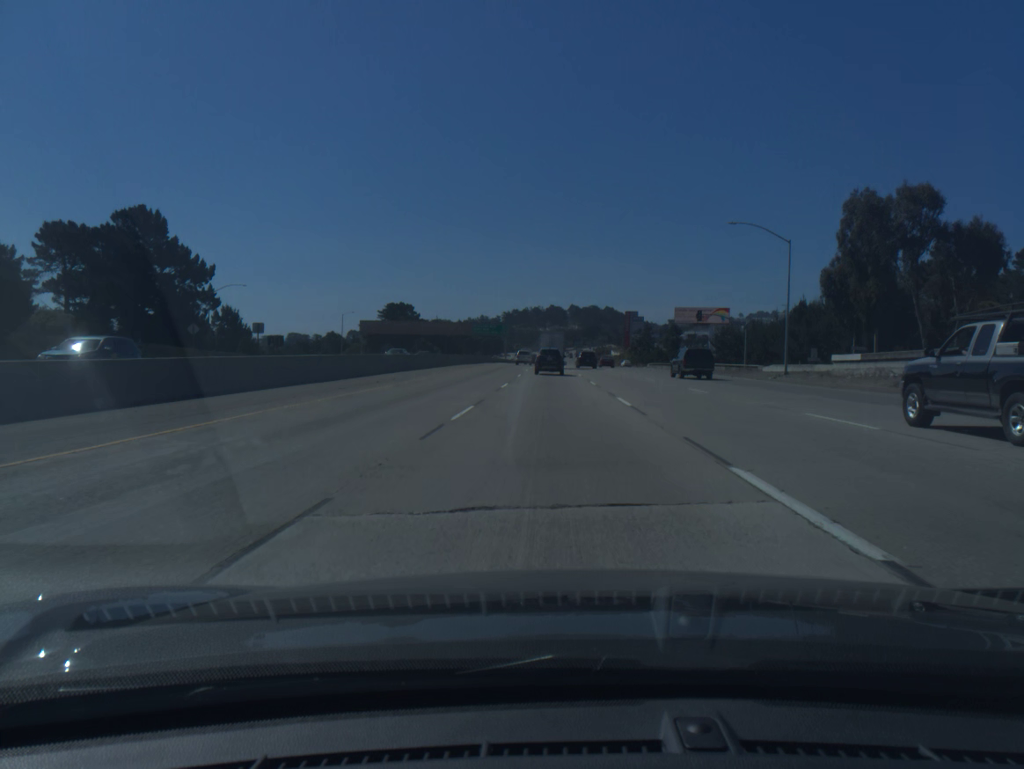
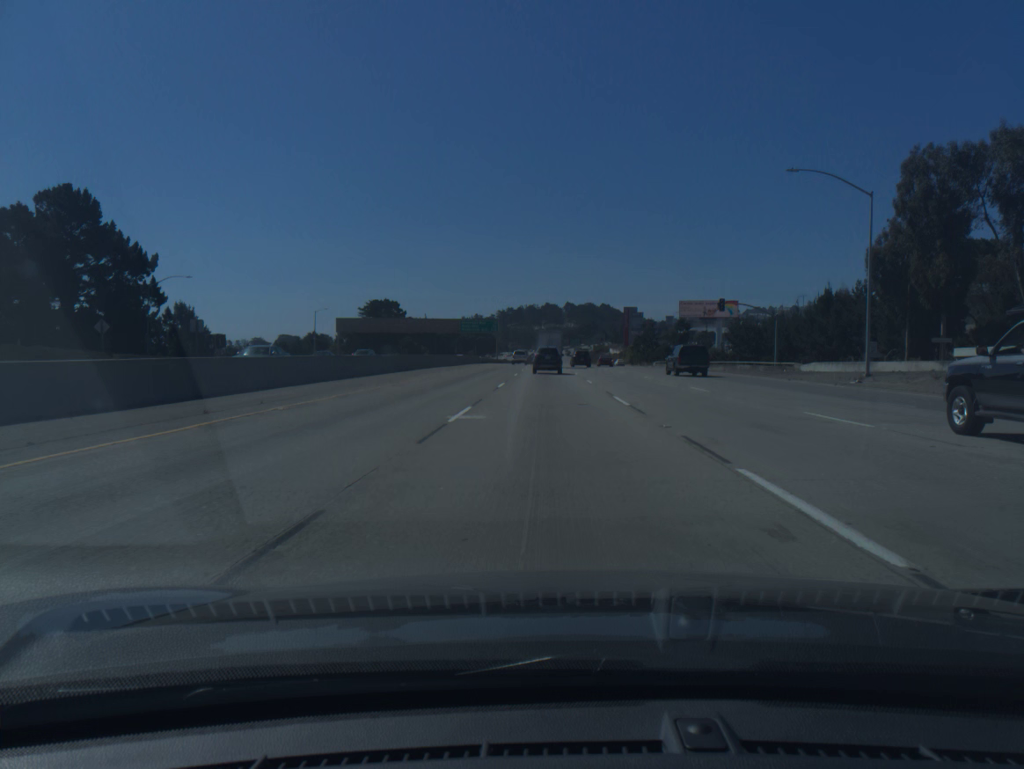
(0.0, +14.7) m; 0°
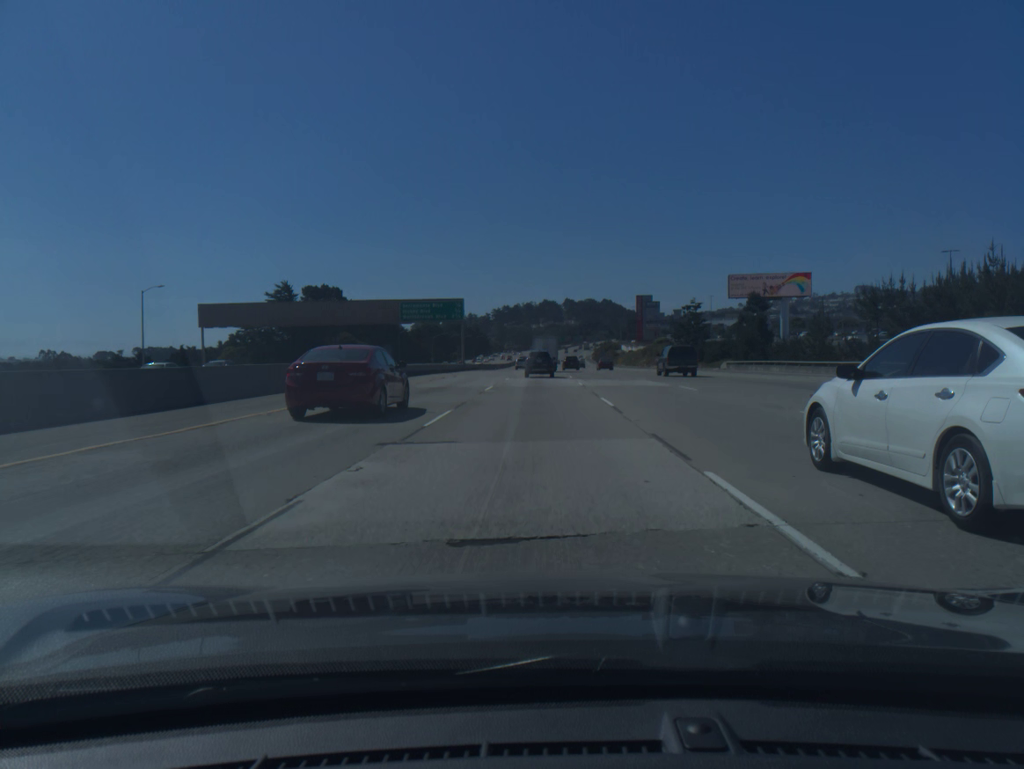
(+0.4, +58.7) m; 0°
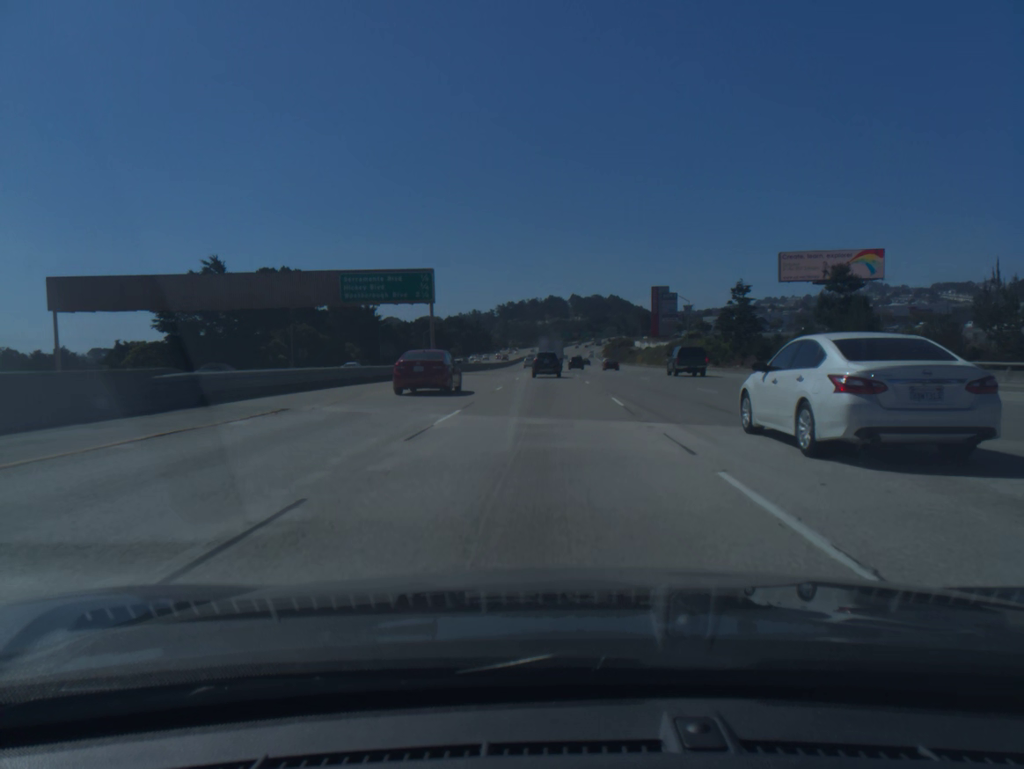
(-0.2, +29.2) m; 0°
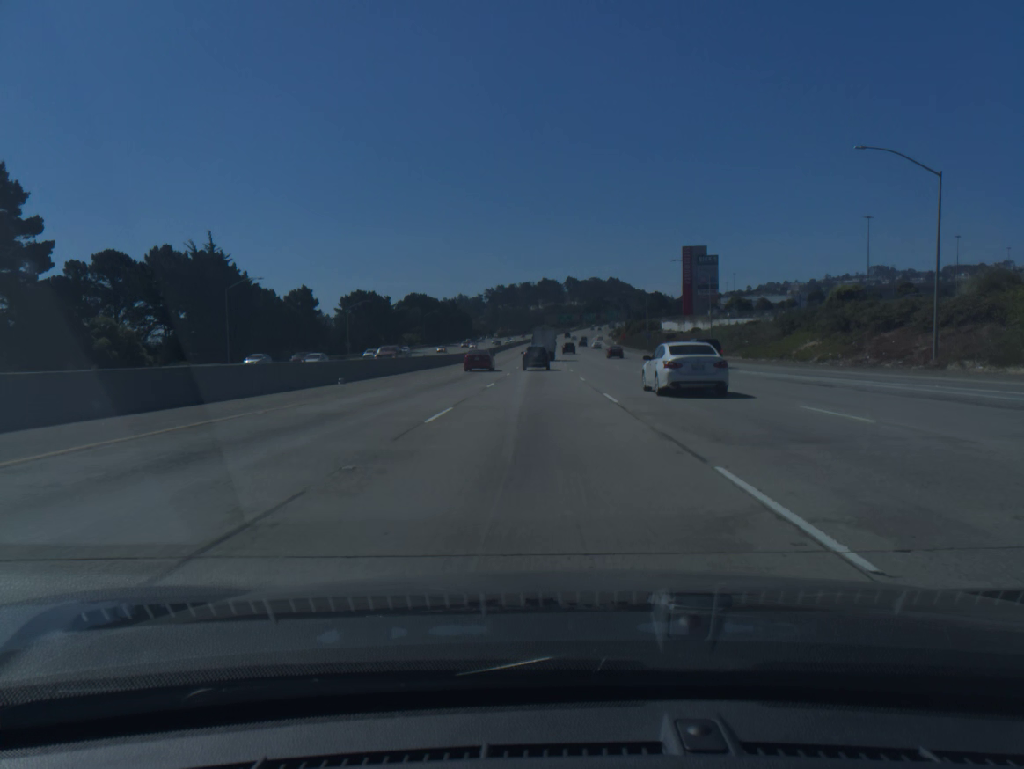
(+0.6, +73.2) m; 0°
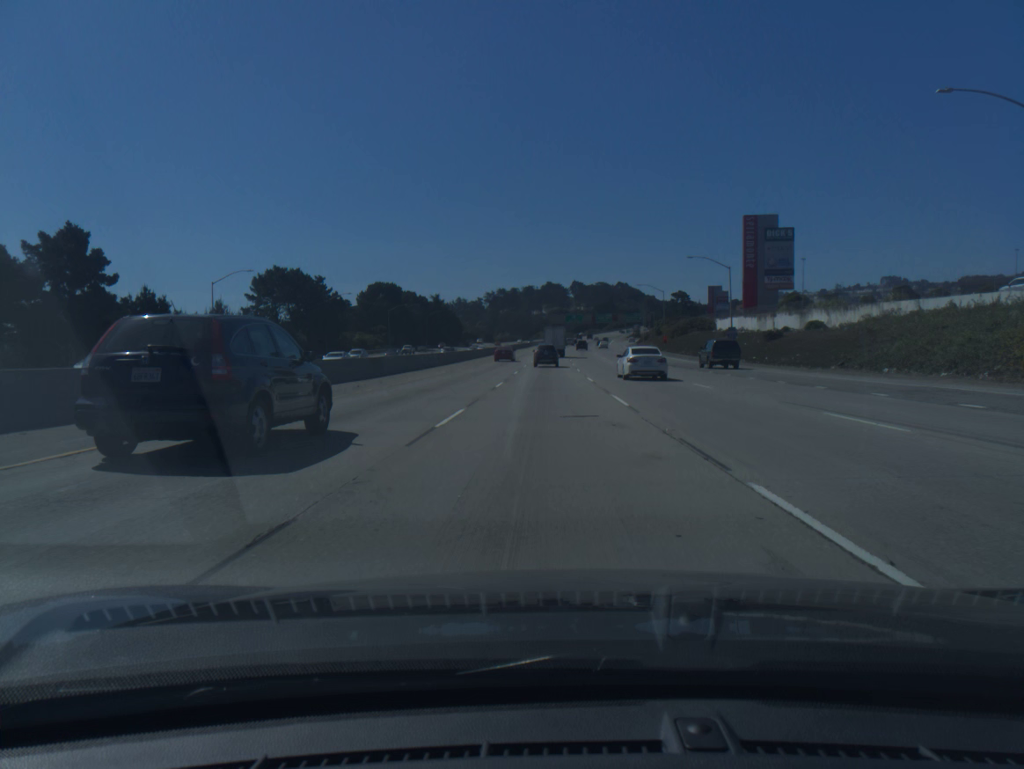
(-0.3, +59.2) m; 0°
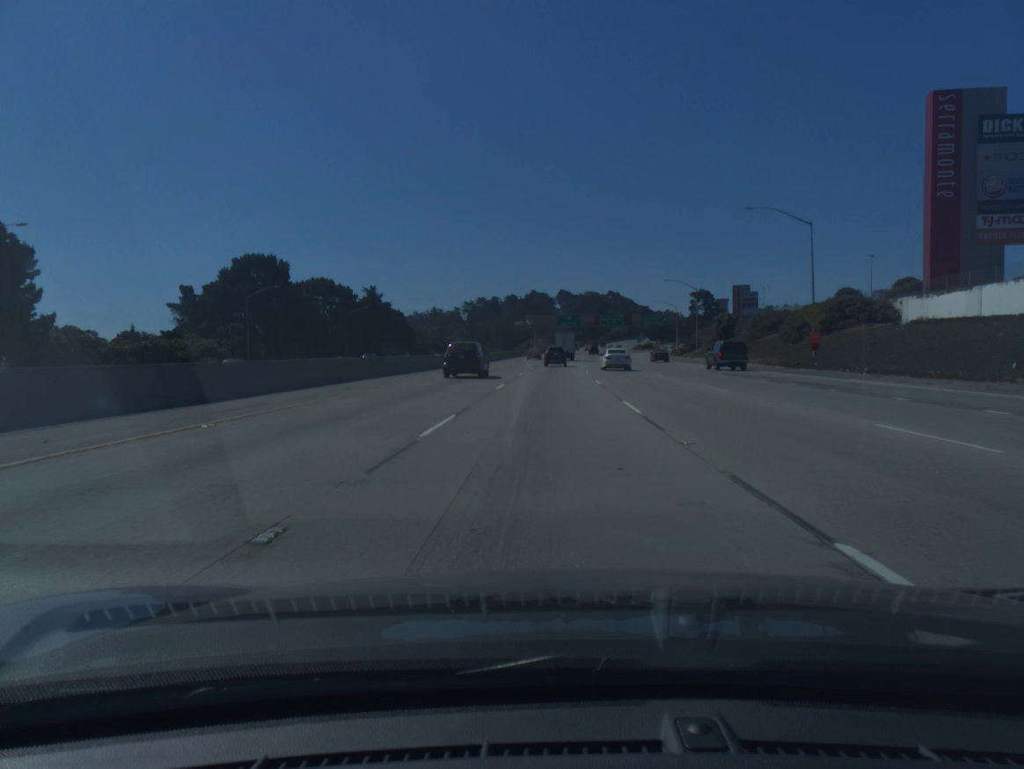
(+0.6, +75.3) m; +1°
